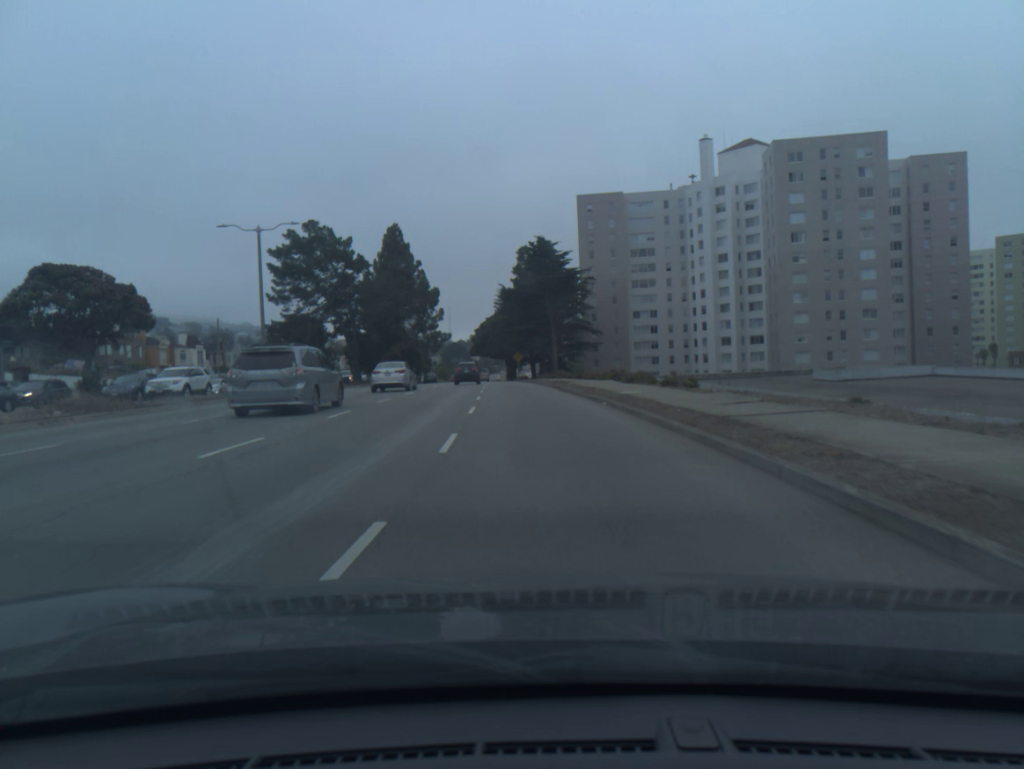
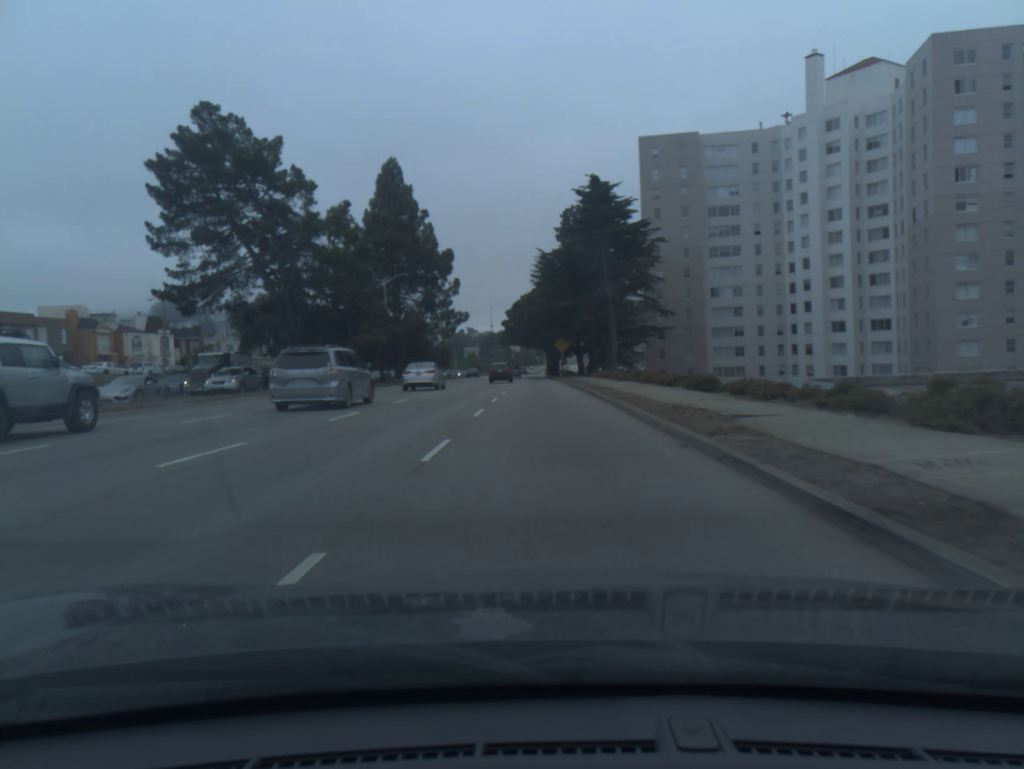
(-1.0, +30.3) m; -3°
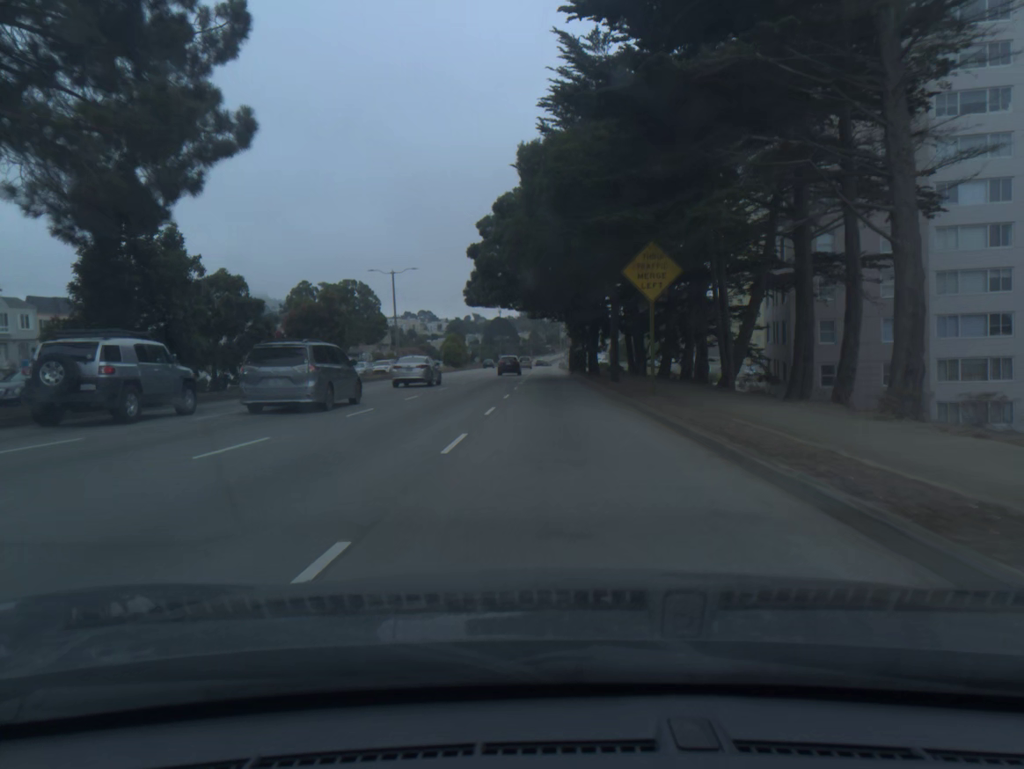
(-0.4, +59.0) m; -1°
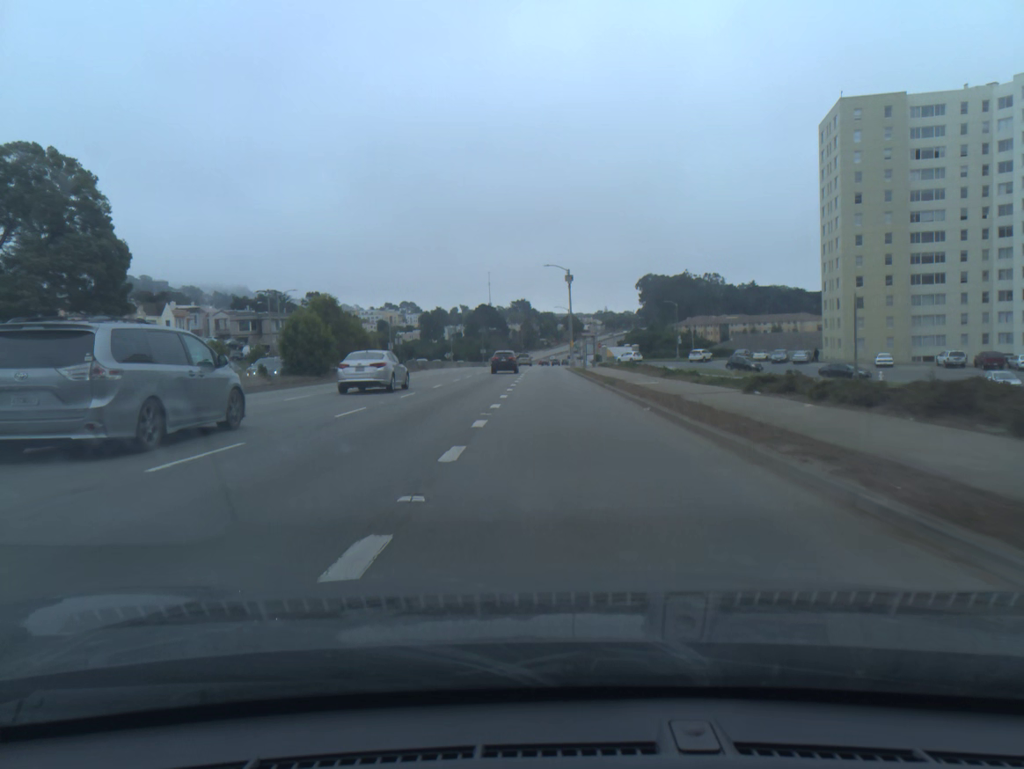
(+0.2, +67.8) m; 0°
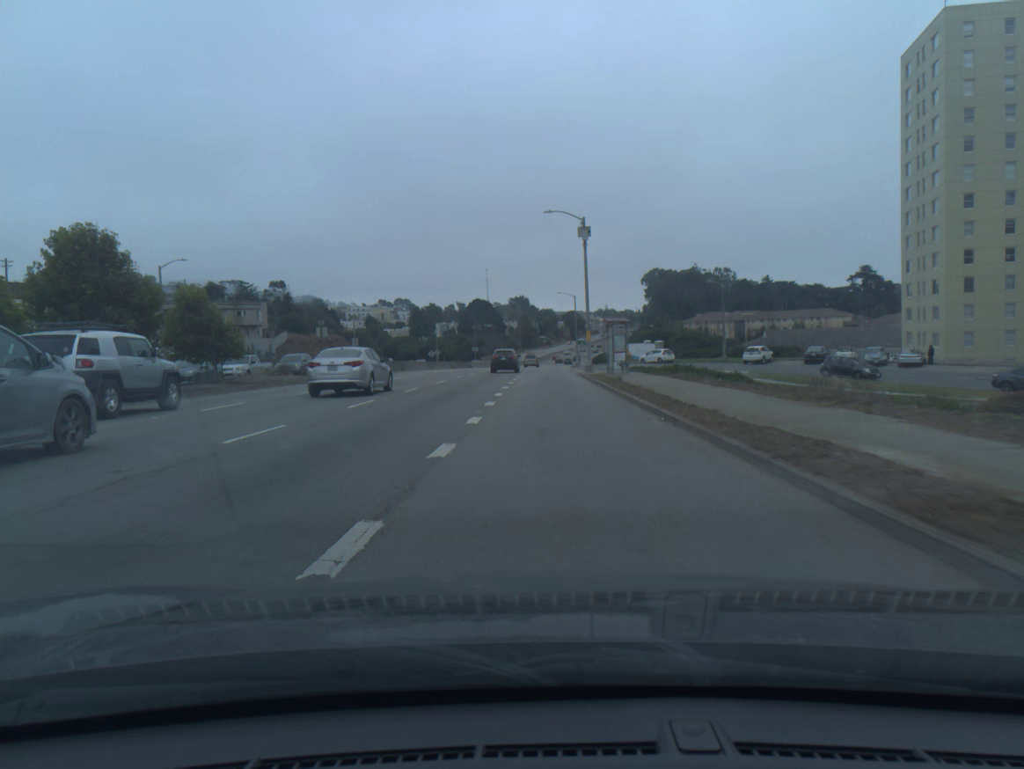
(0.0, +27.5) m; 0°
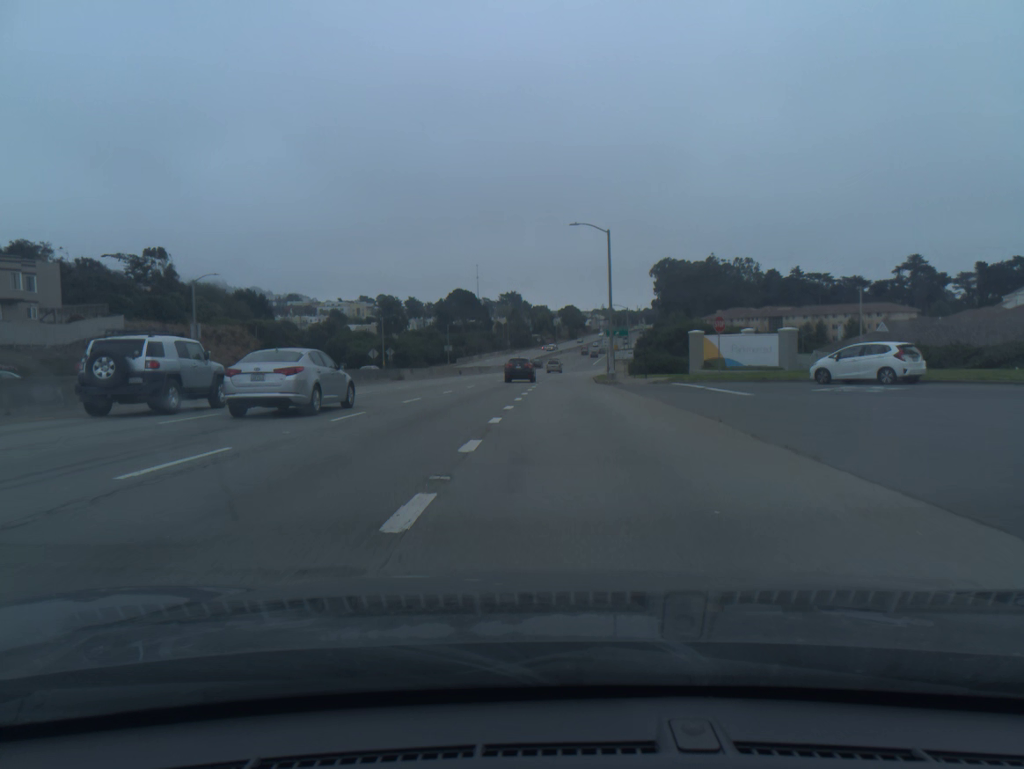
(-0.1, +54.7) m; 0°
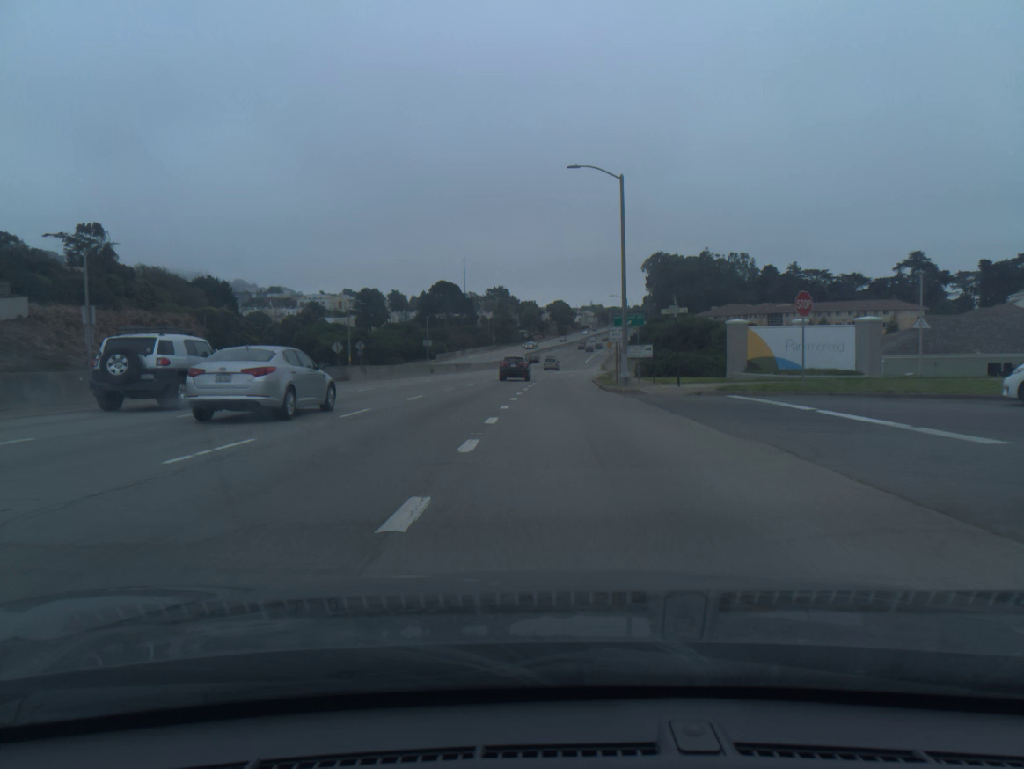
(+0.1, +13.6) m; +1°
